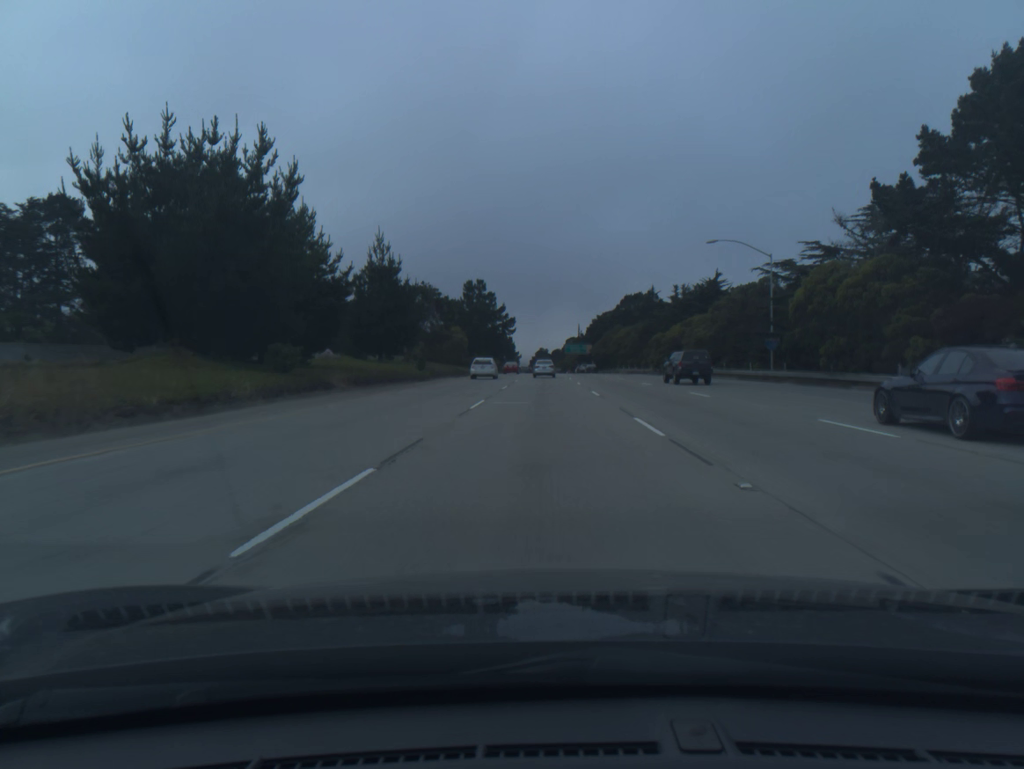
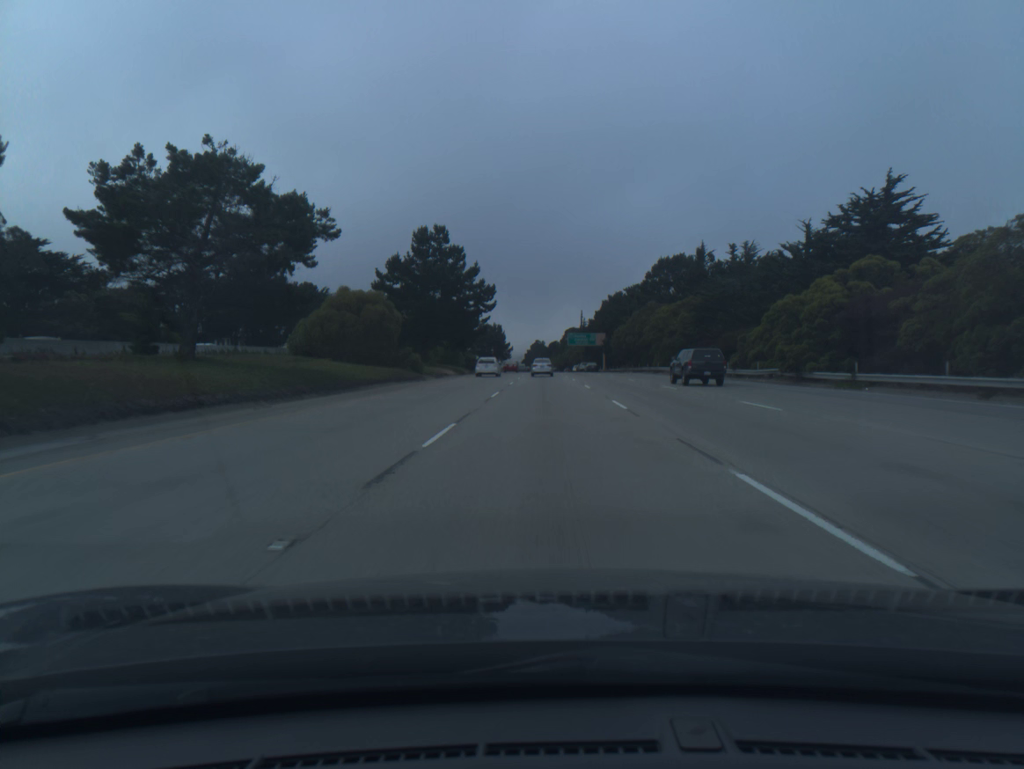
(0.0, +51.6) m; 0°
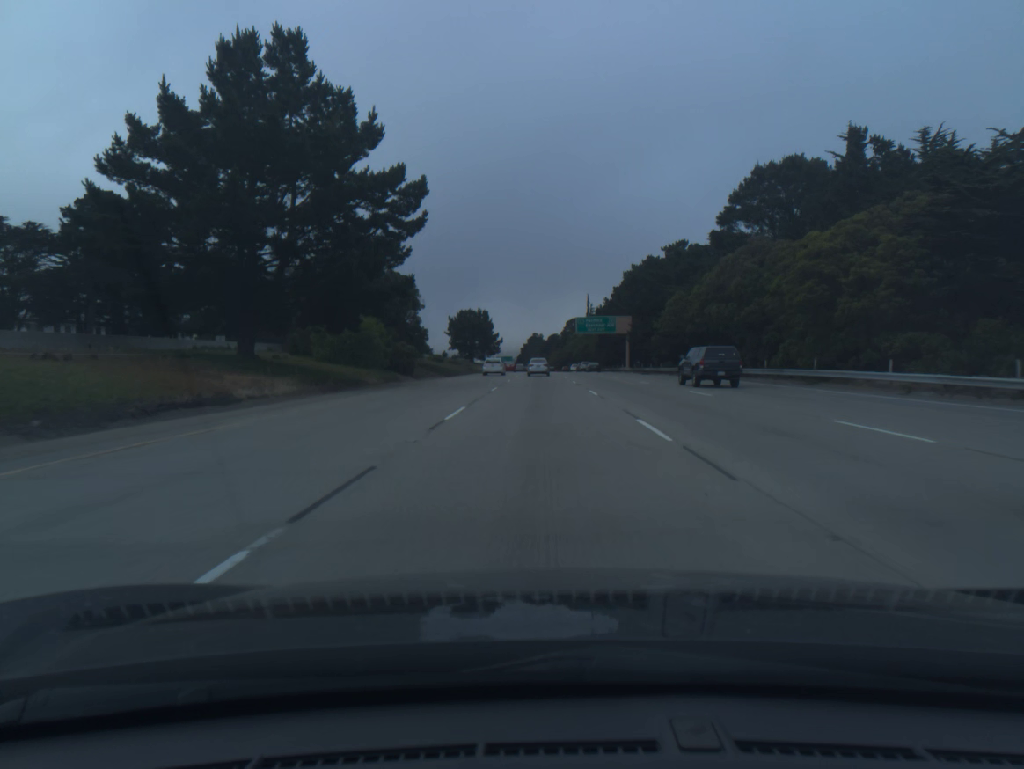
(+0.2, +51.8) m; 0°
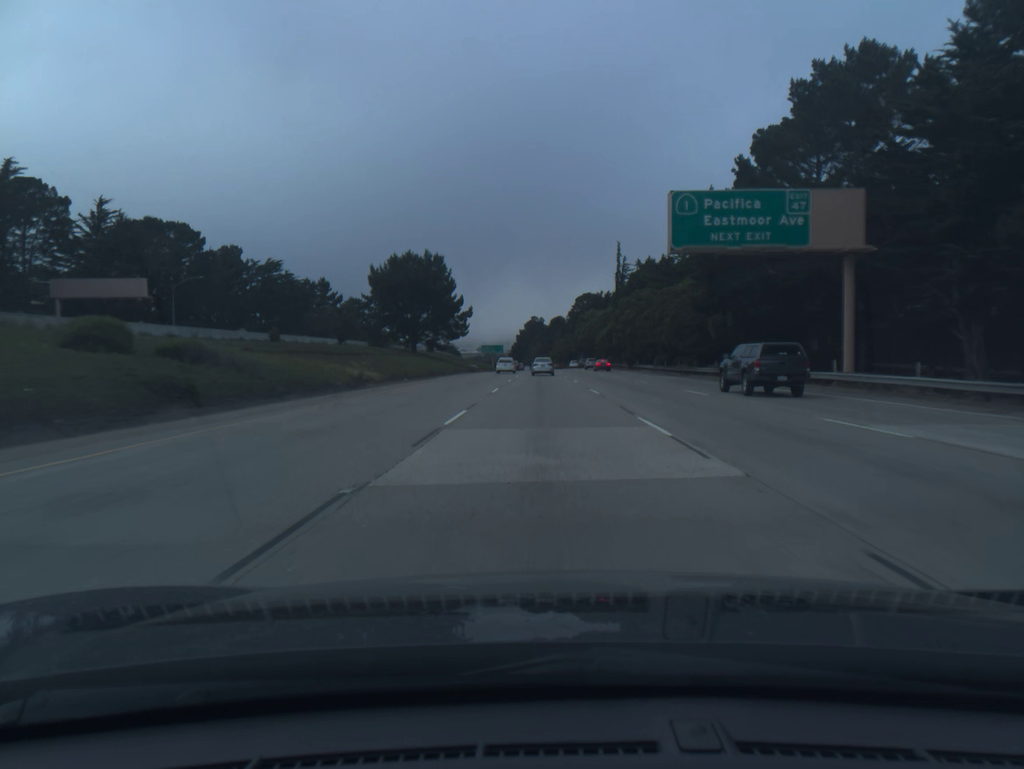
(-0.3, +86.5) m; 0°
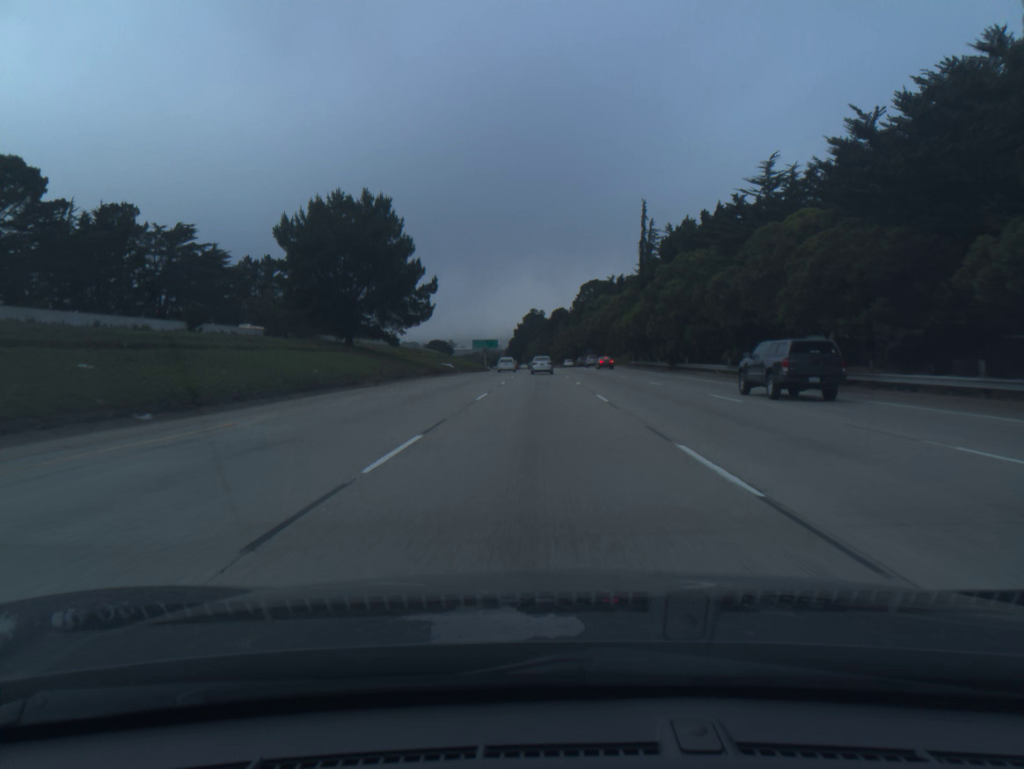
(0.0, +34.5) m; 0°
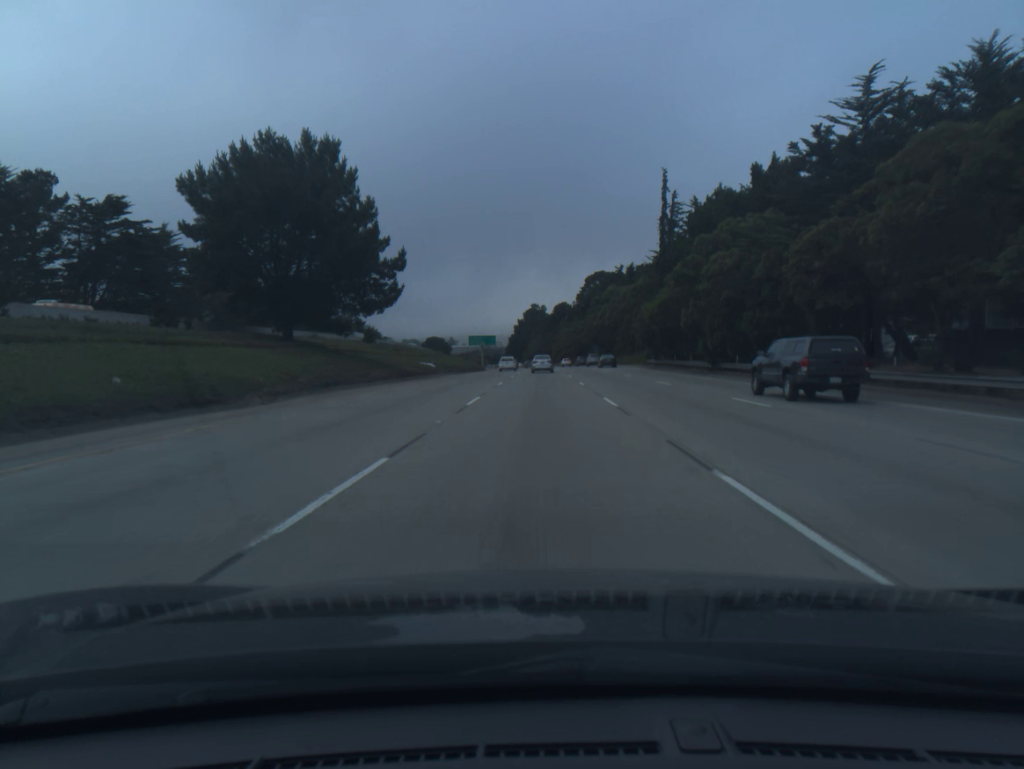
(0.0, +17.3) m; 0°
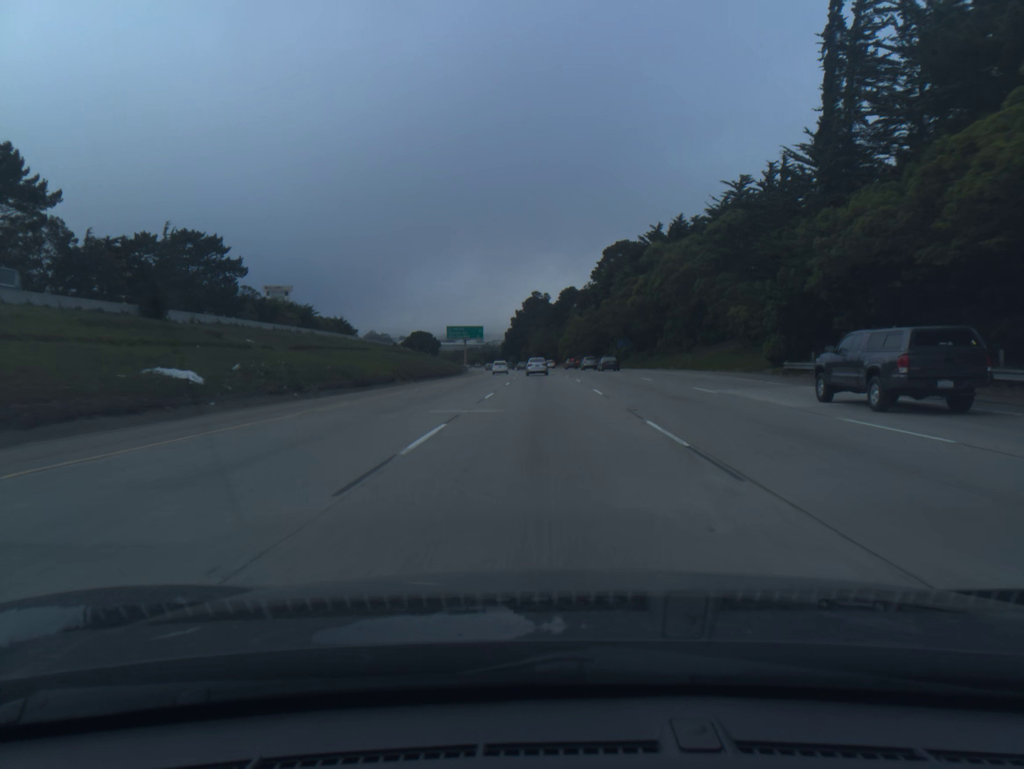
(-0.1, +52.0) m; 0°
